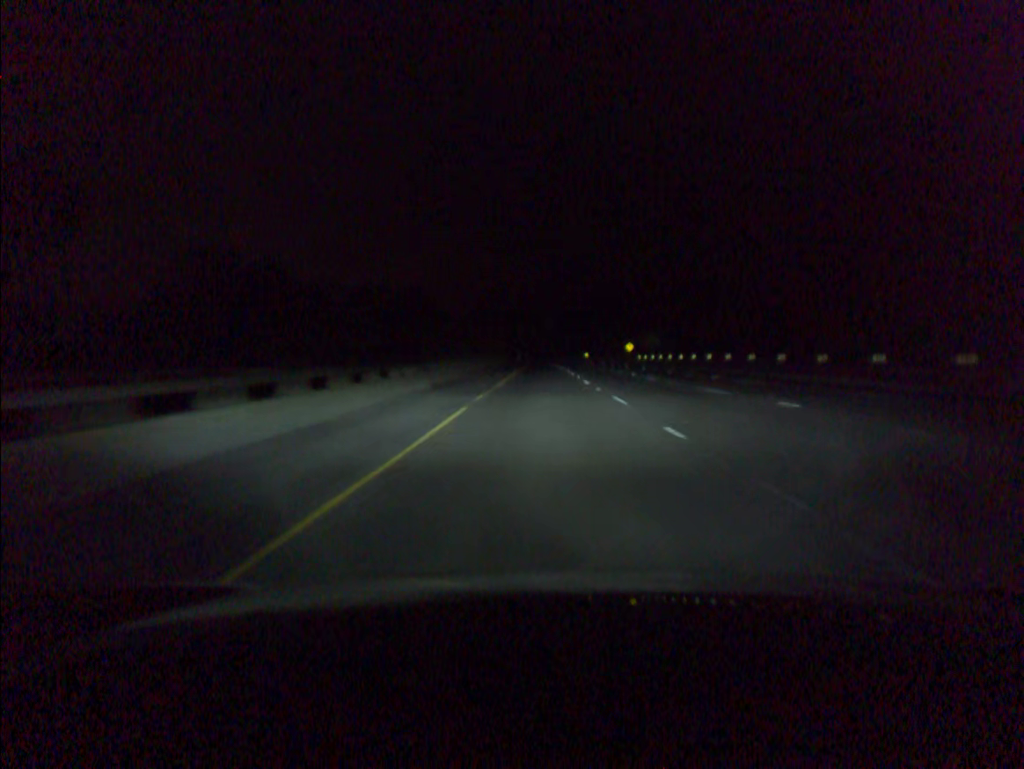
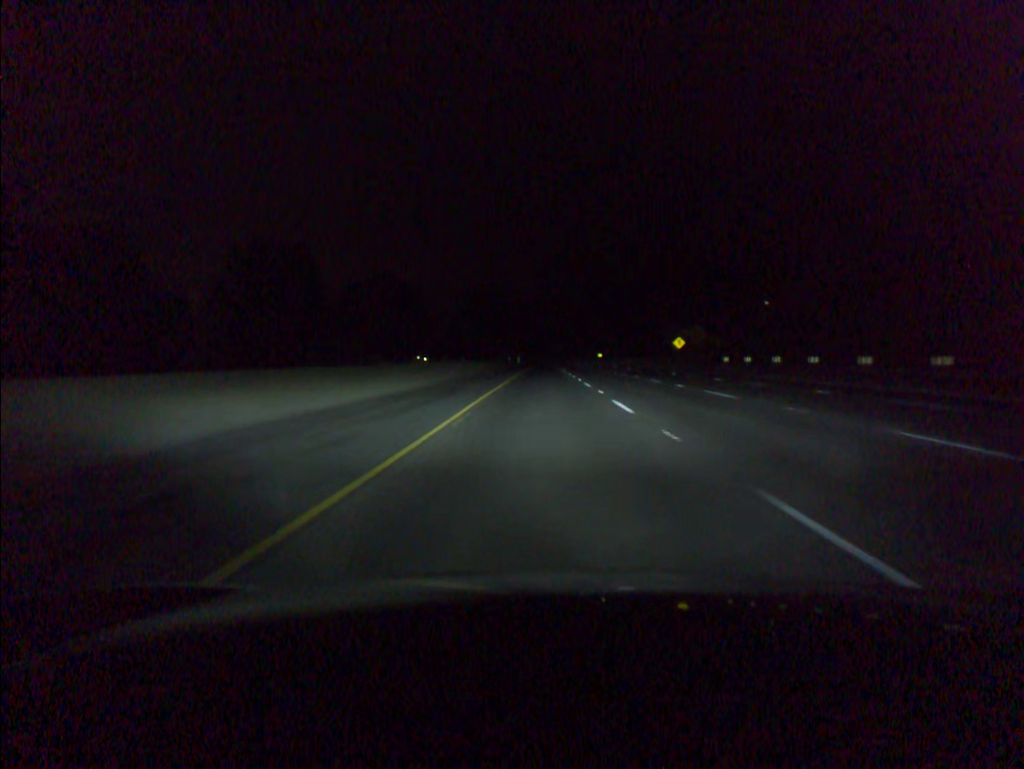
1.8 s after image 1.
(-0.1, +59.0) m; 0°
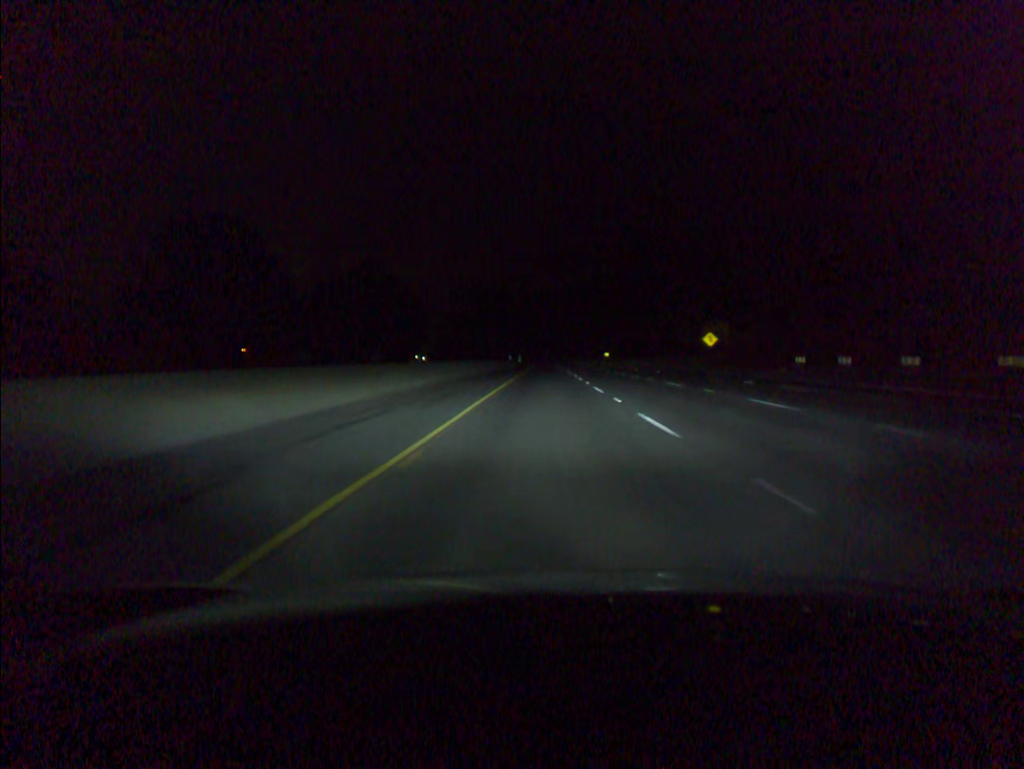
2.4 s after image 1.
(0.0, +19.7) m; 0°
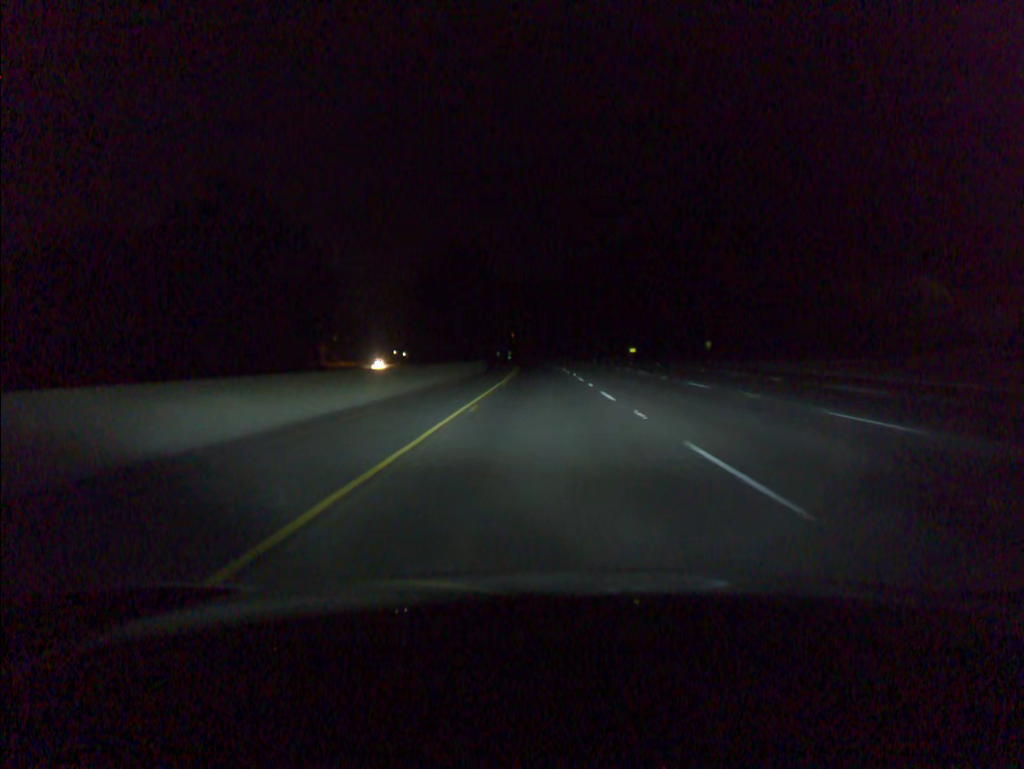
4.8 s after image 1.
(+0.2, +78.8) m; 0°
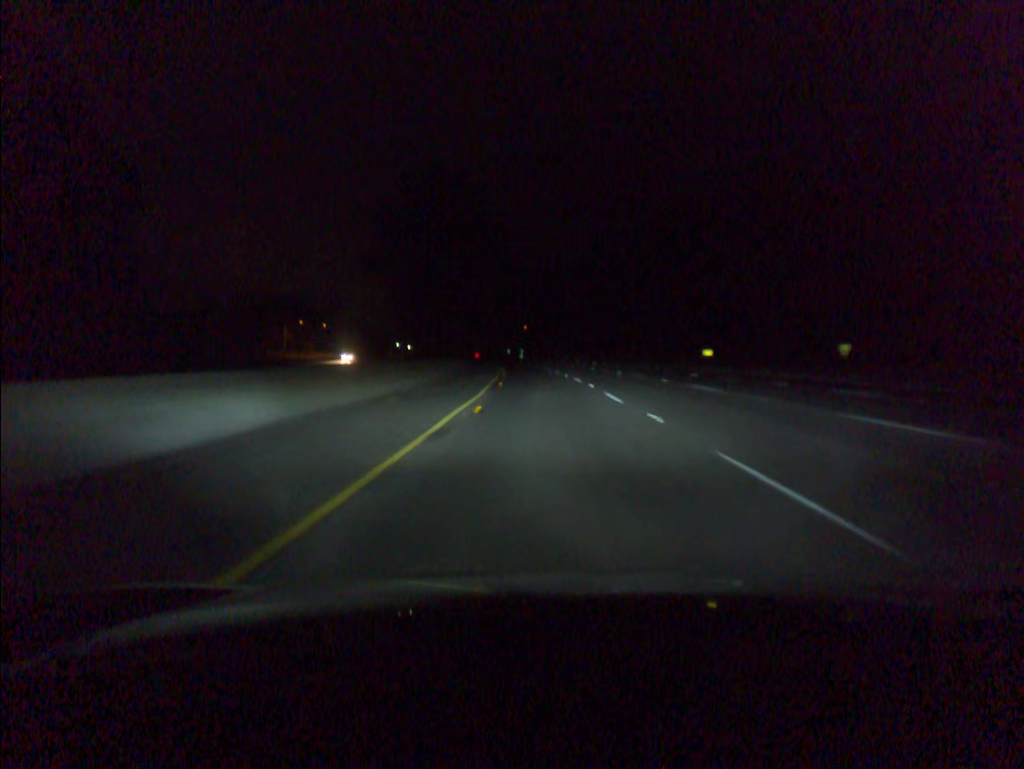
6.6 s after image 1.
(-0.5, +59.1) m; -1°
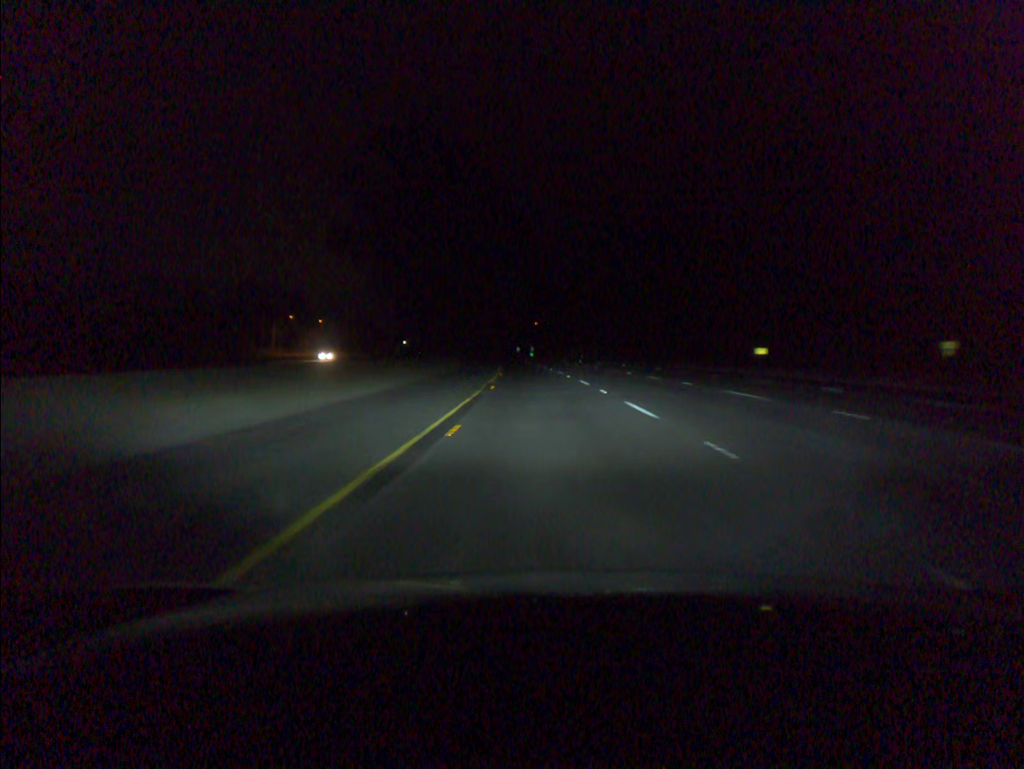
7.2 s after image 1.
(-0.1, +19.7) m; -1°
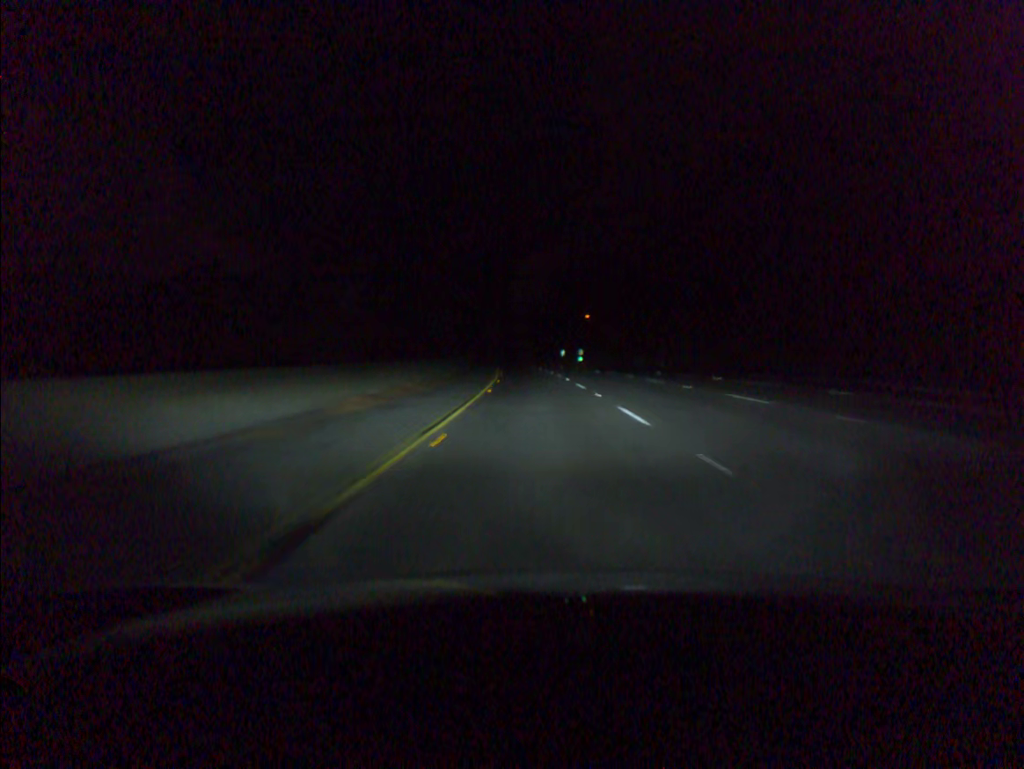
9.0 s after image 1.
(-1.5, +59.0) m; -3°
